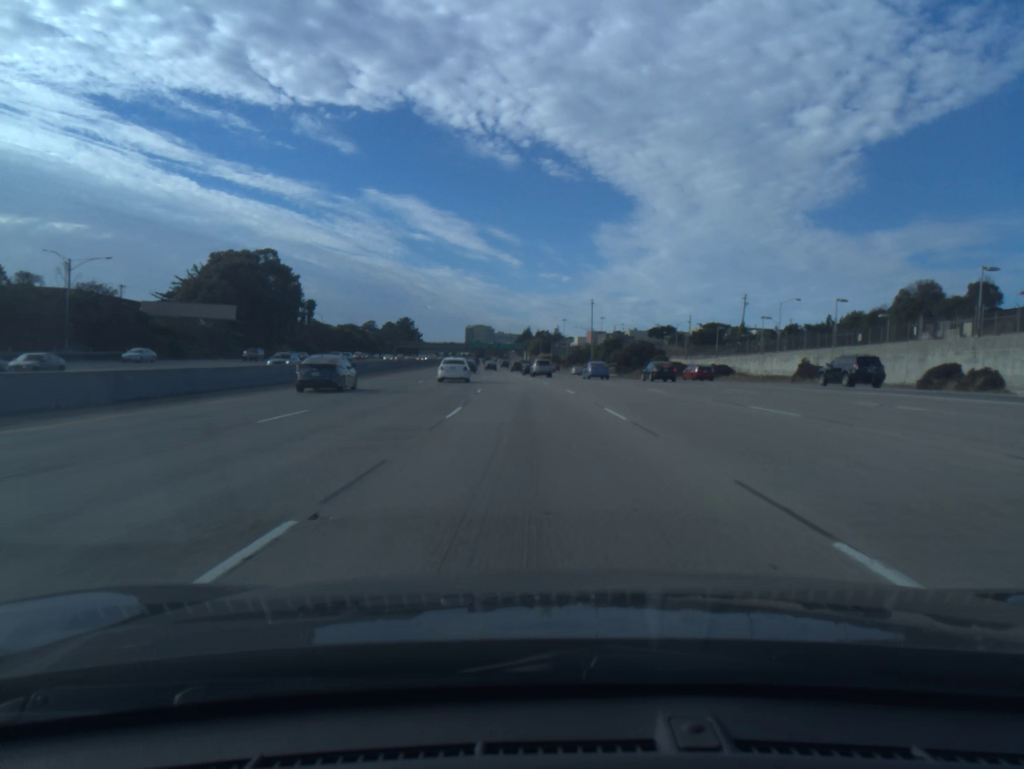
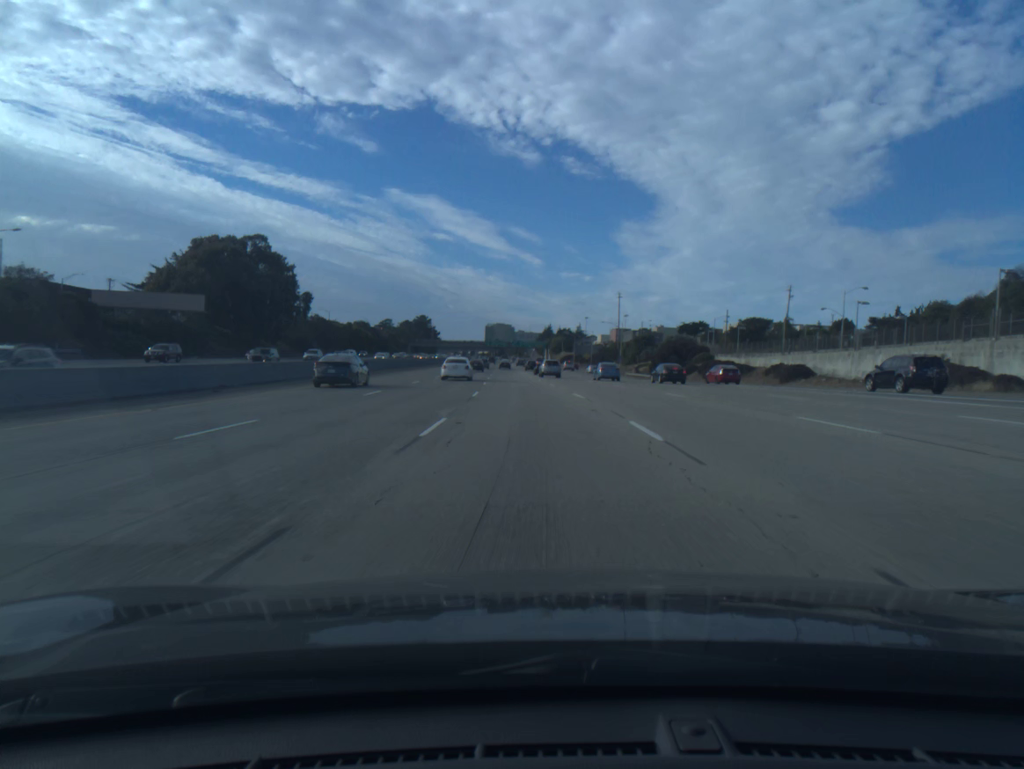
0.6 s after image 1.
(-0.2, +18.0) m; -1°
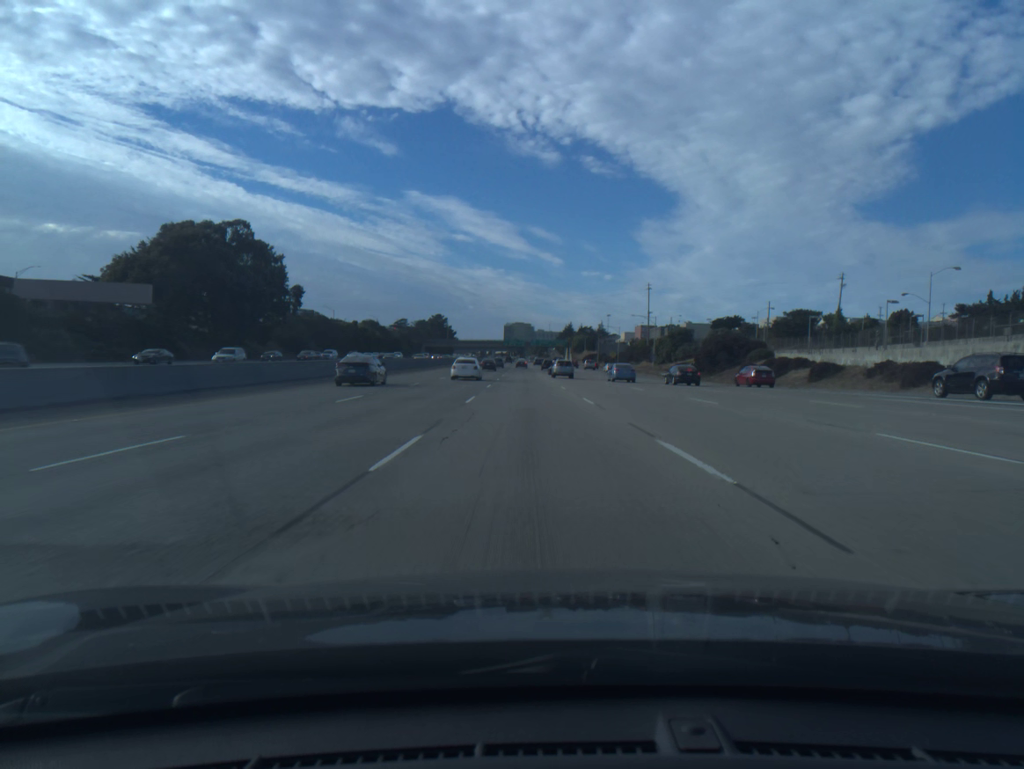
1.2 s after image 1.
(-0.2, +18.0) m; -1°
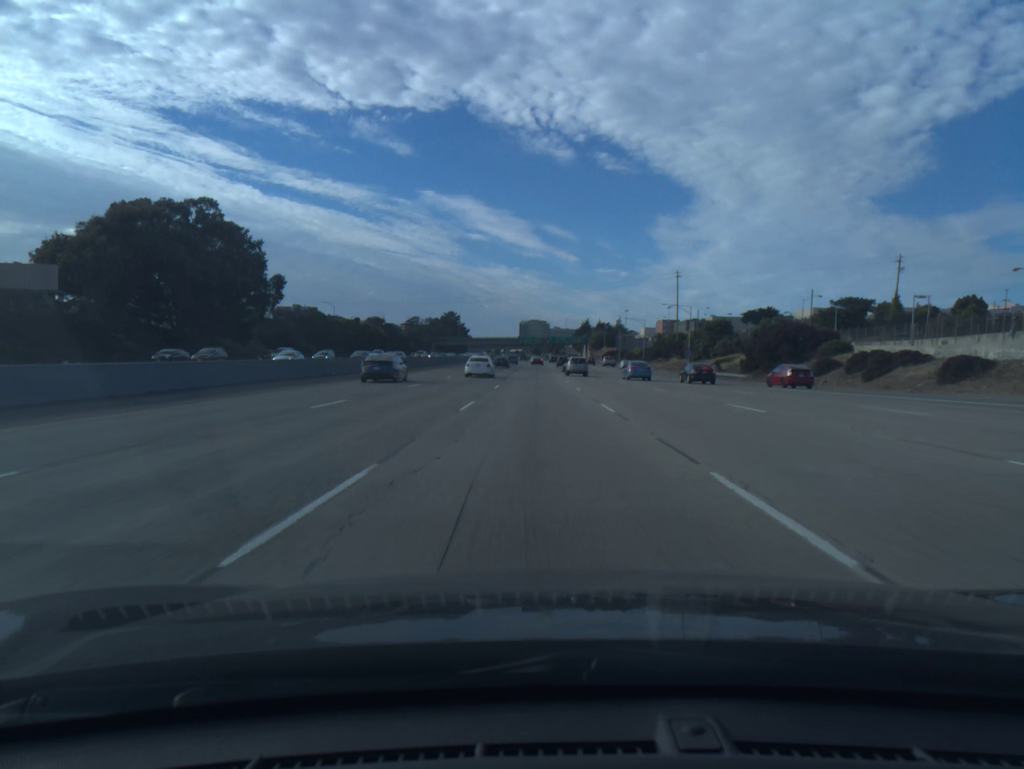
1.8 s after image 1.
(-0.2, +18.1) m; -1°
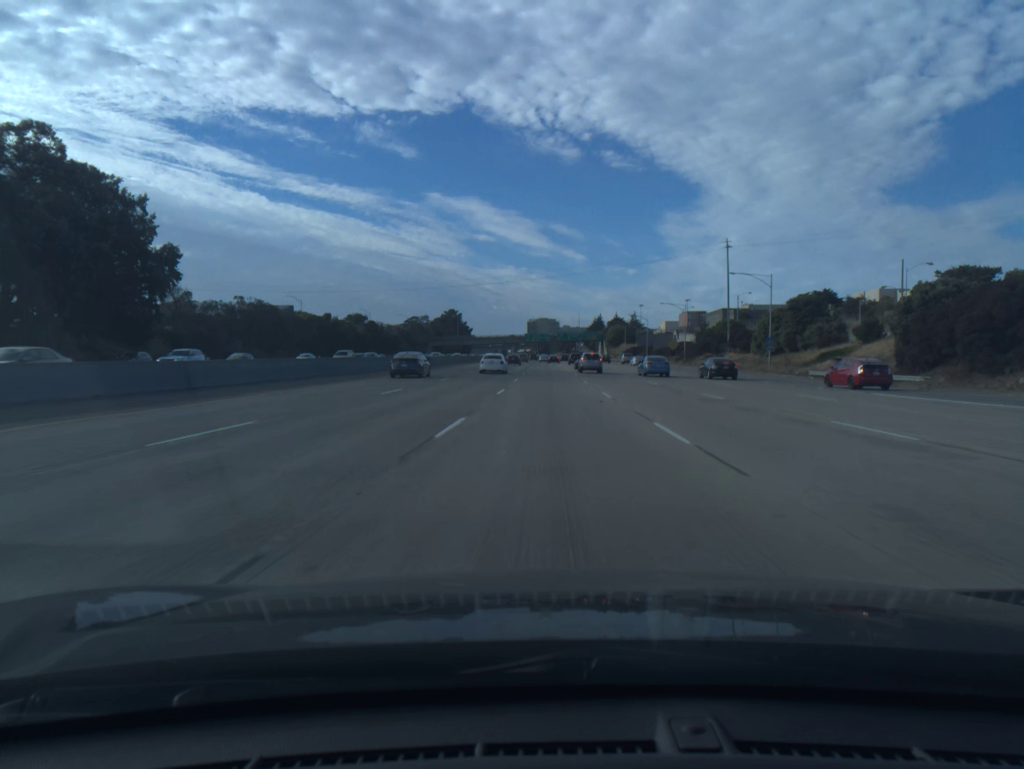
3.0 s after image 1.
(-0.3, +36.3) m; -1°
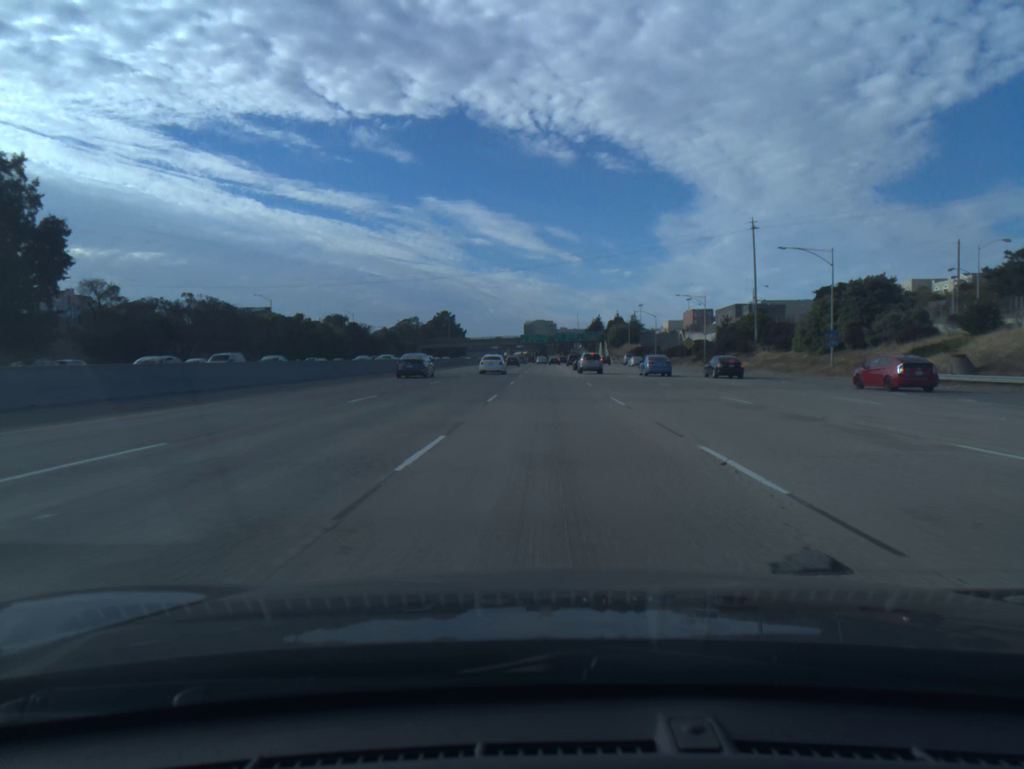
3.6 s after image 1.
(0.0, +18.2) m; 0°
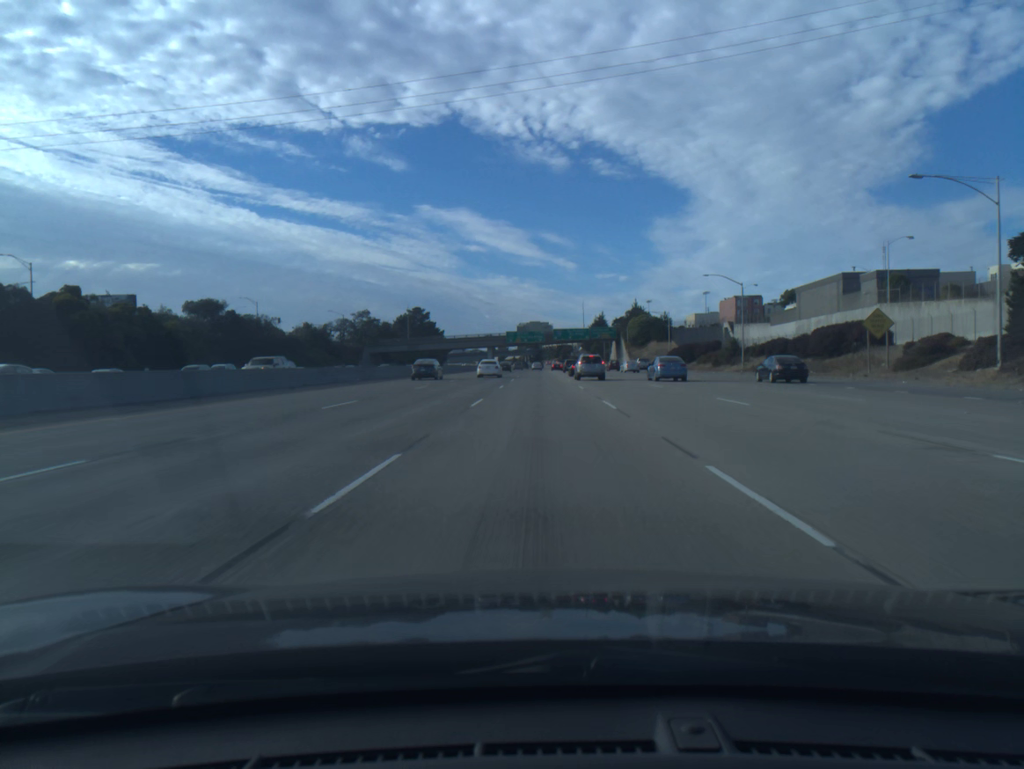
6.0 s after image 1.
(+0.5, +72.8) m; 0°
